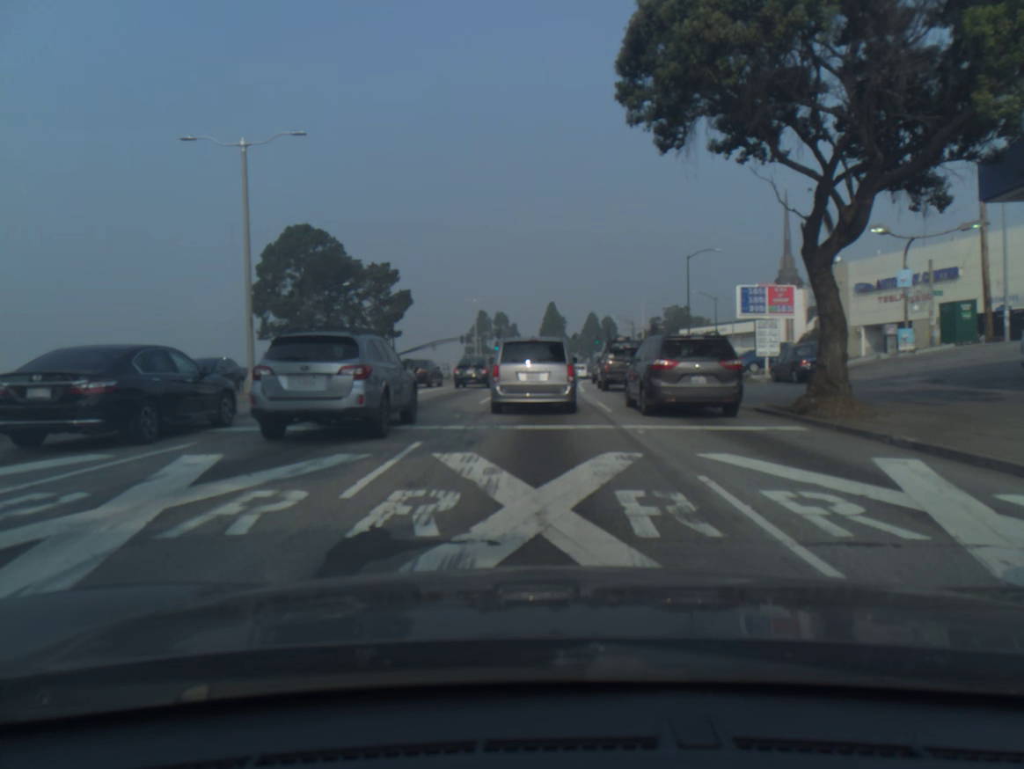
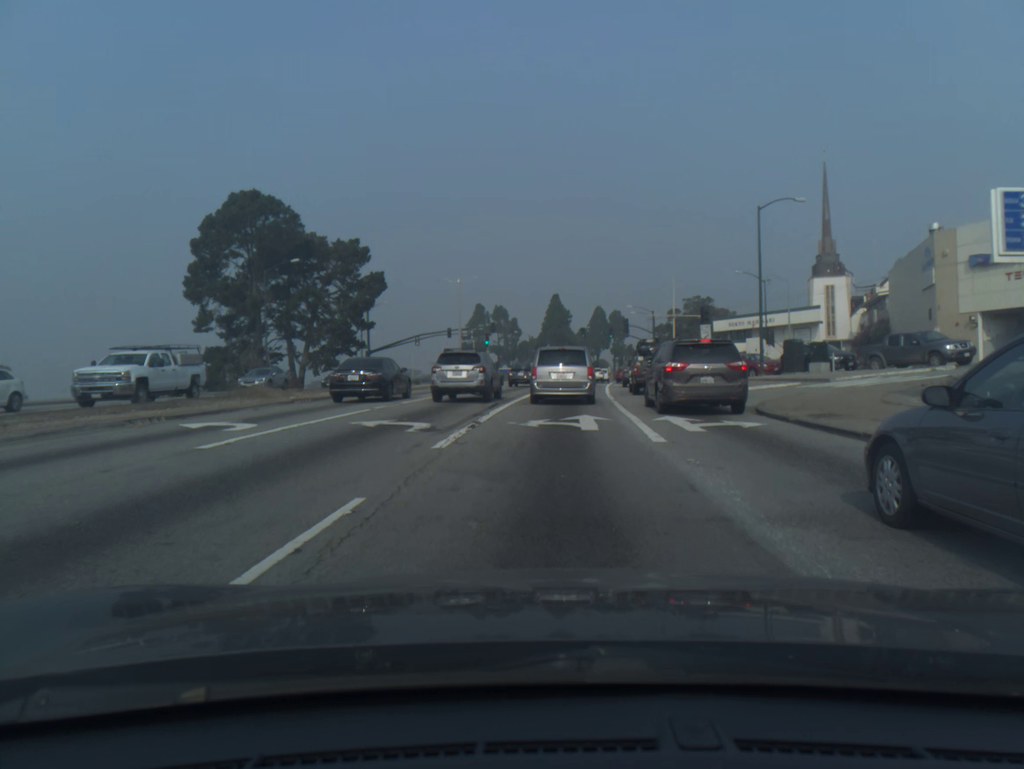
(-0.1, +19.2) m; 0°
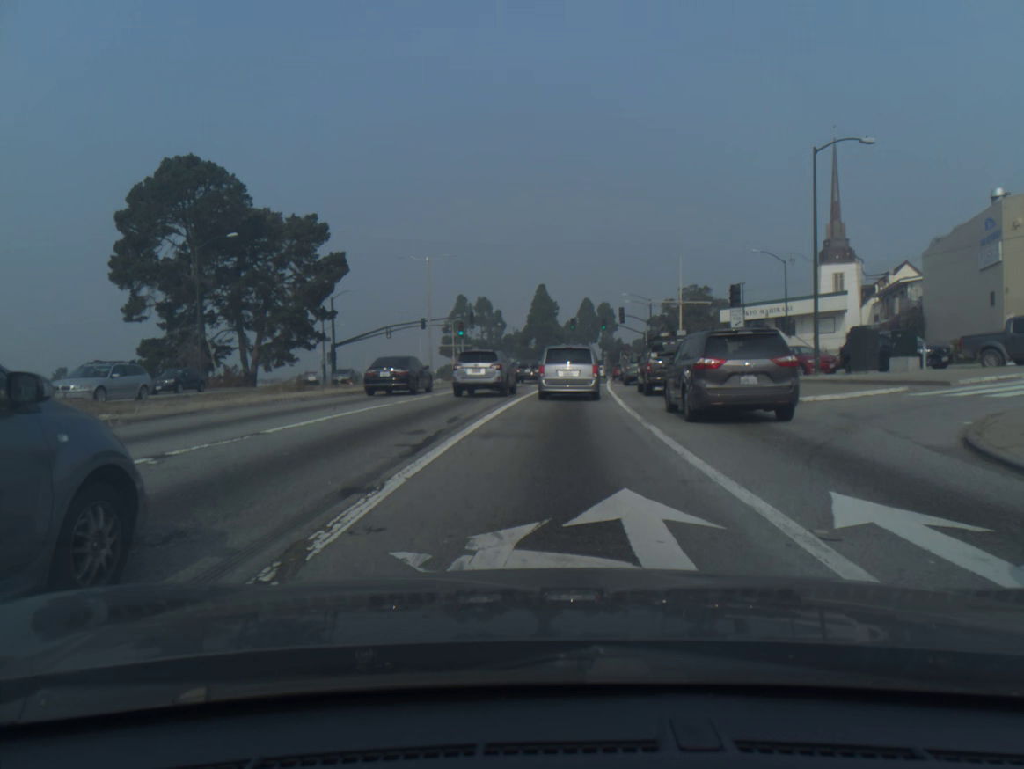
(+0.1, +10.7) m; +1°
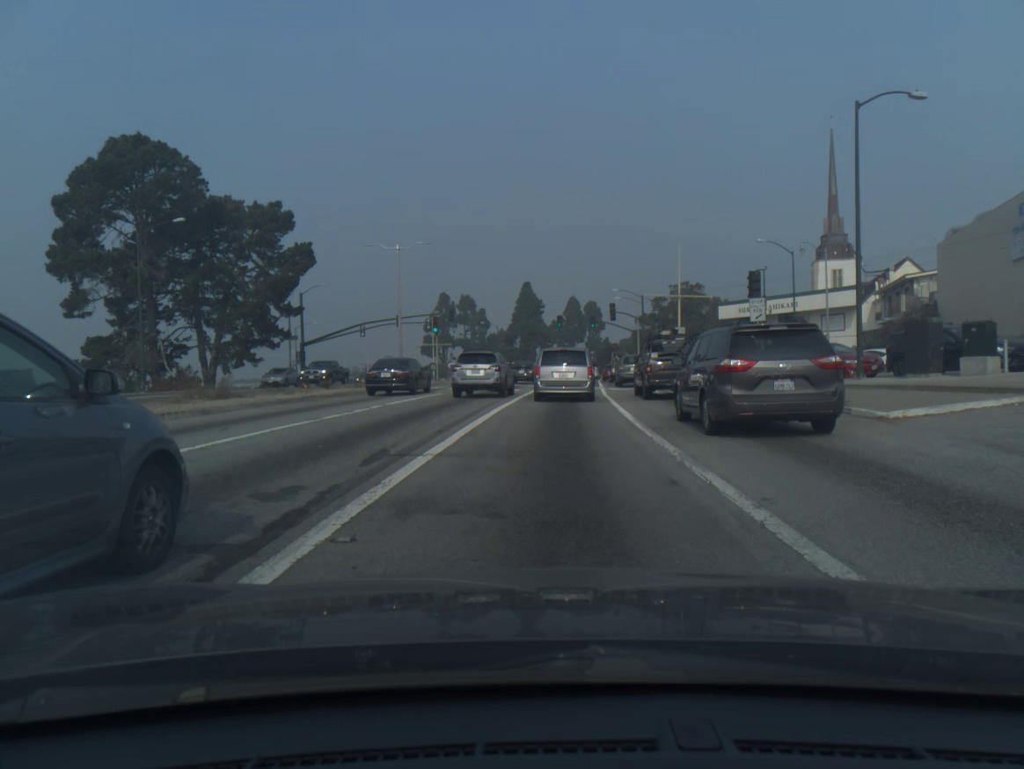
(+0.1, +5.9) m; +1°
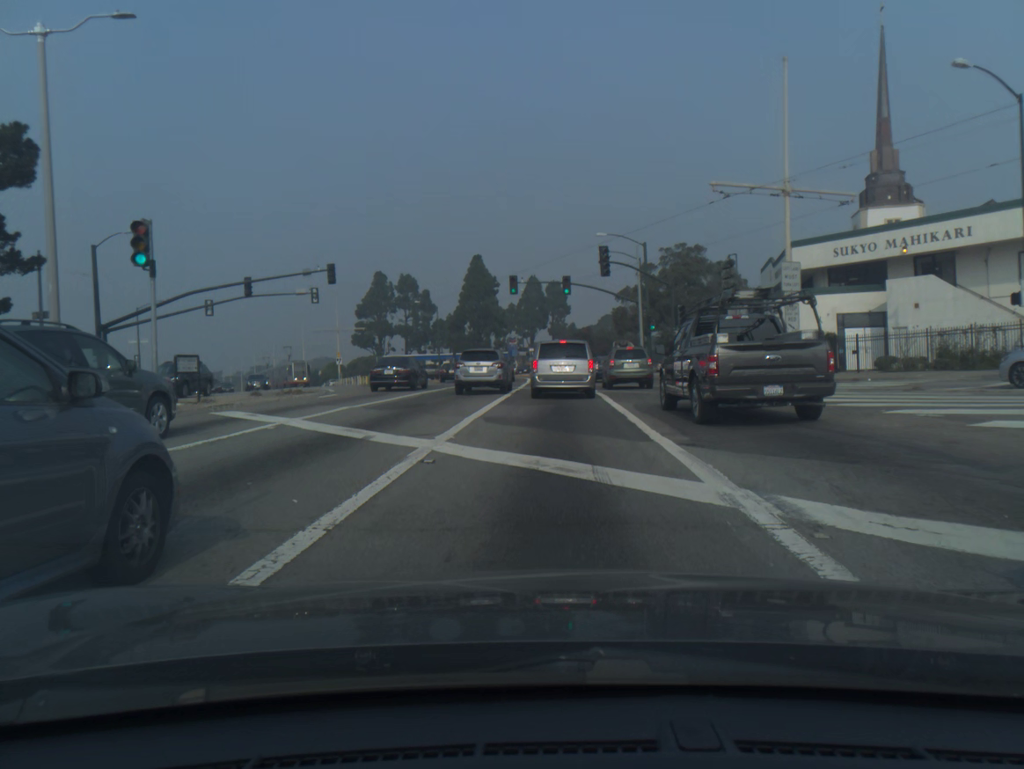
(+1.0, +33.2) m; +3°
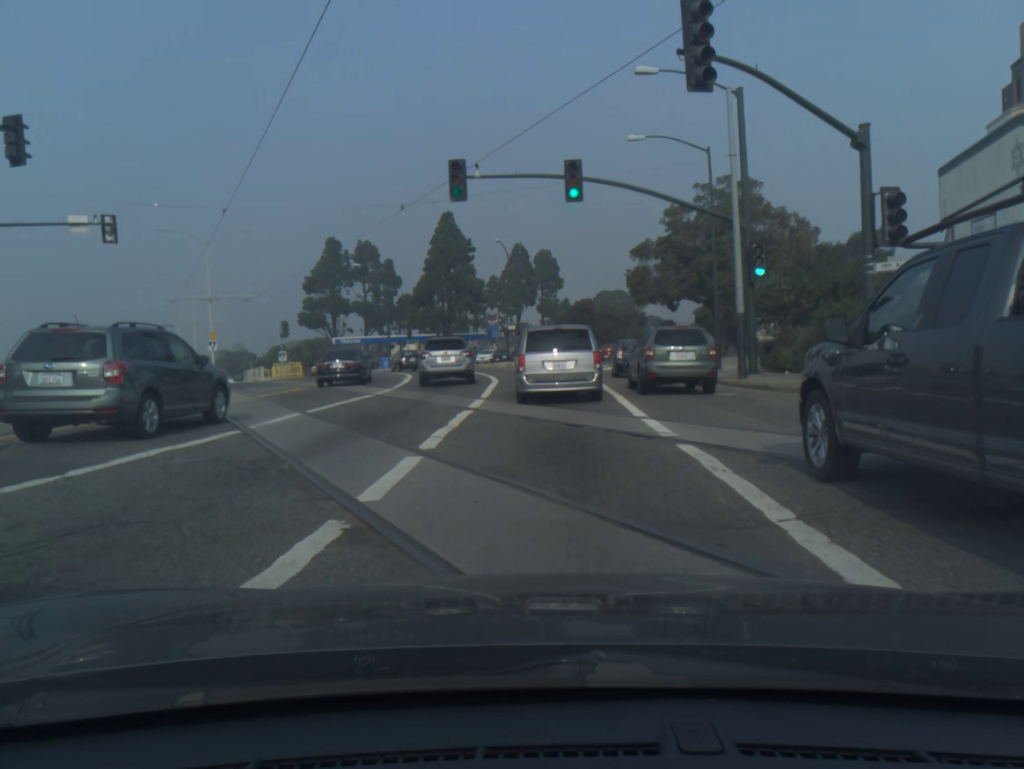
(+0.3, +28.9) m; +1°
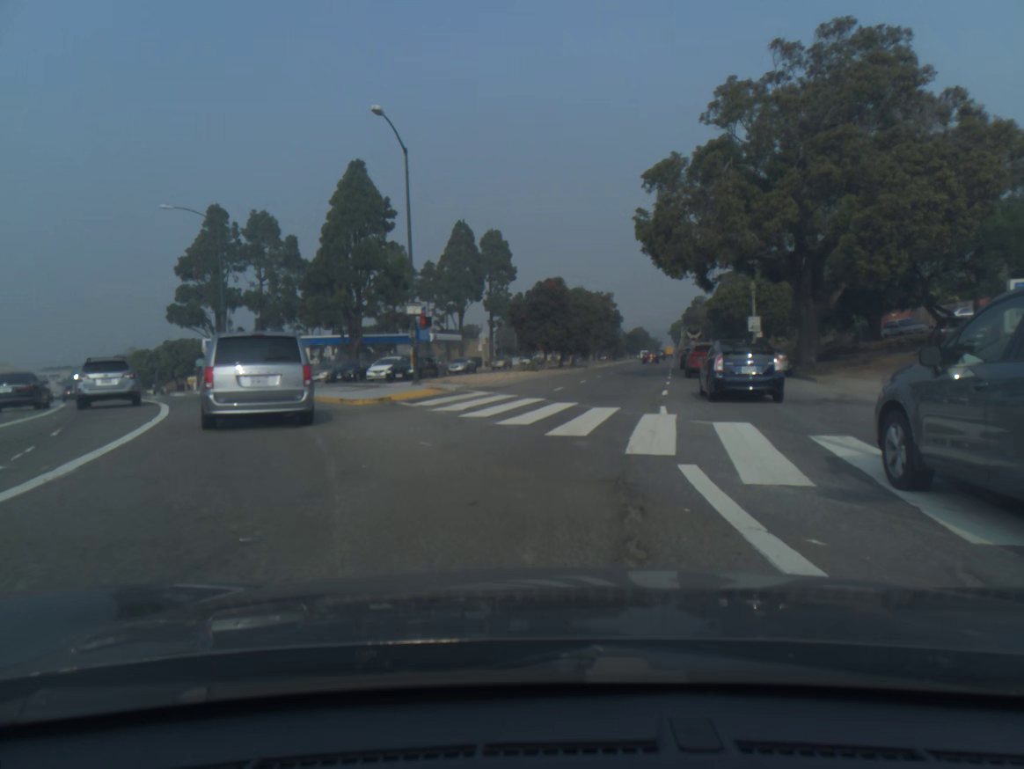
(+0.5, +35.1) m; +3°
